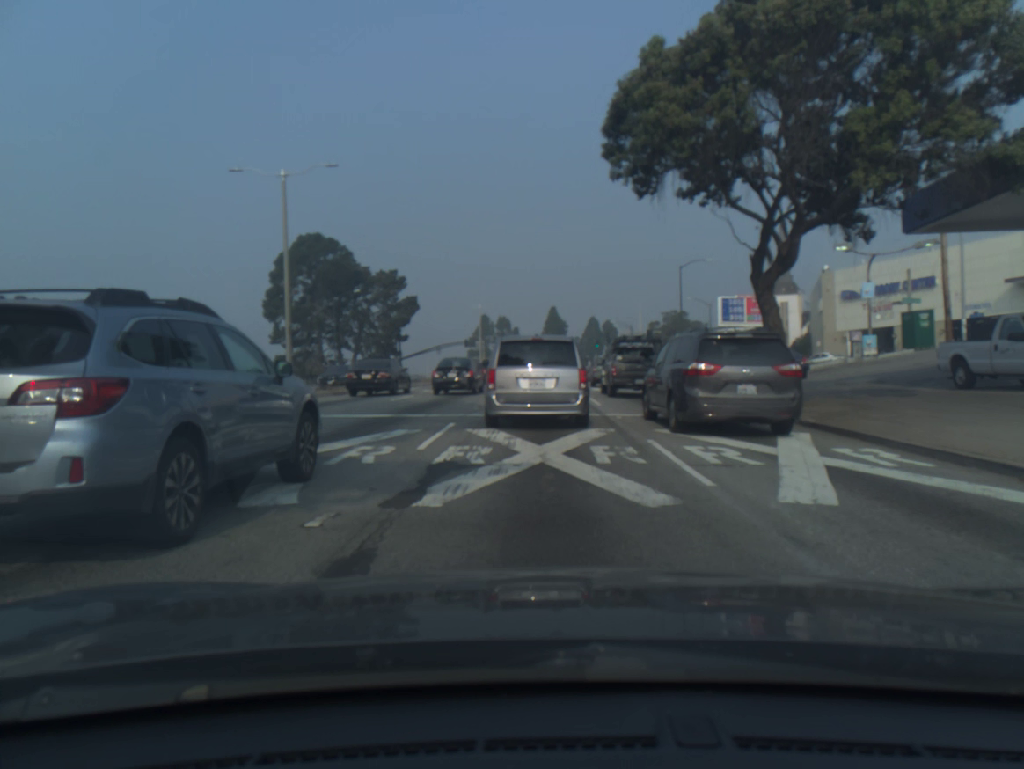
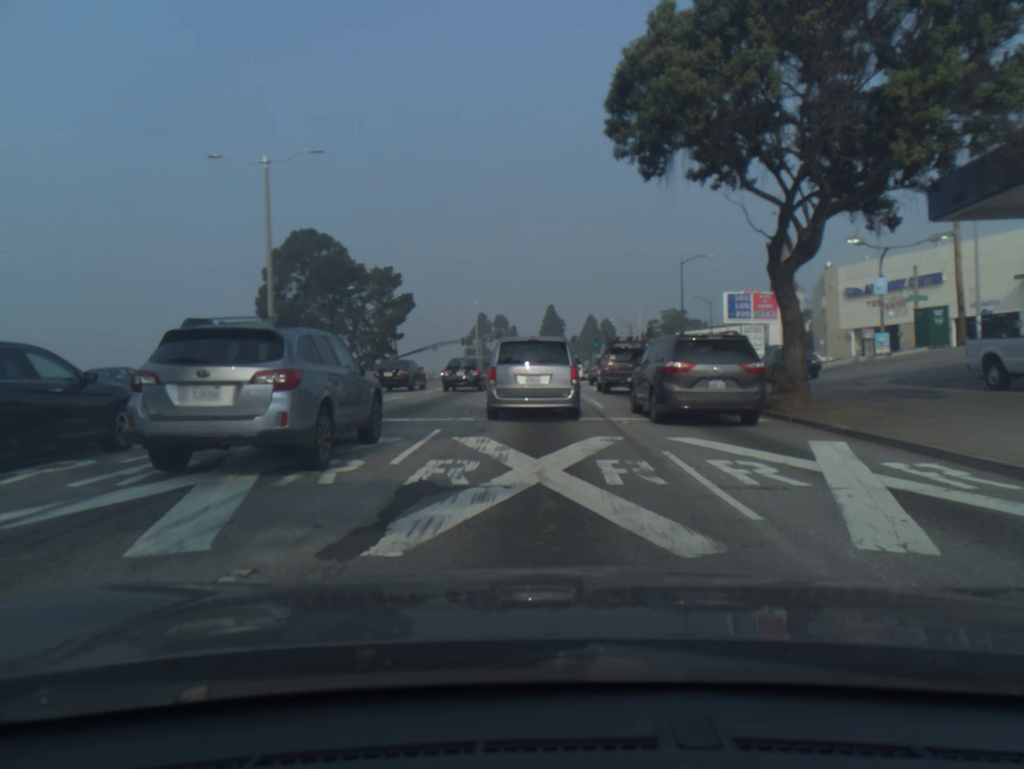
(0.0, +1.7) m; 0°
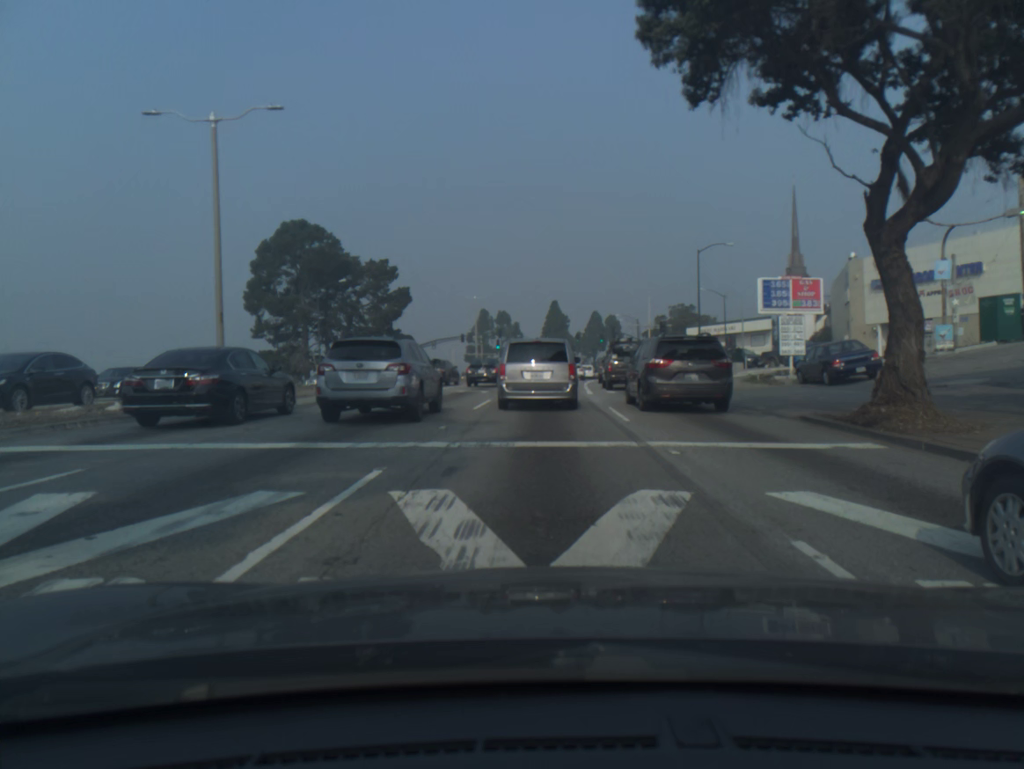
(0.0, +5.1) m; 0°
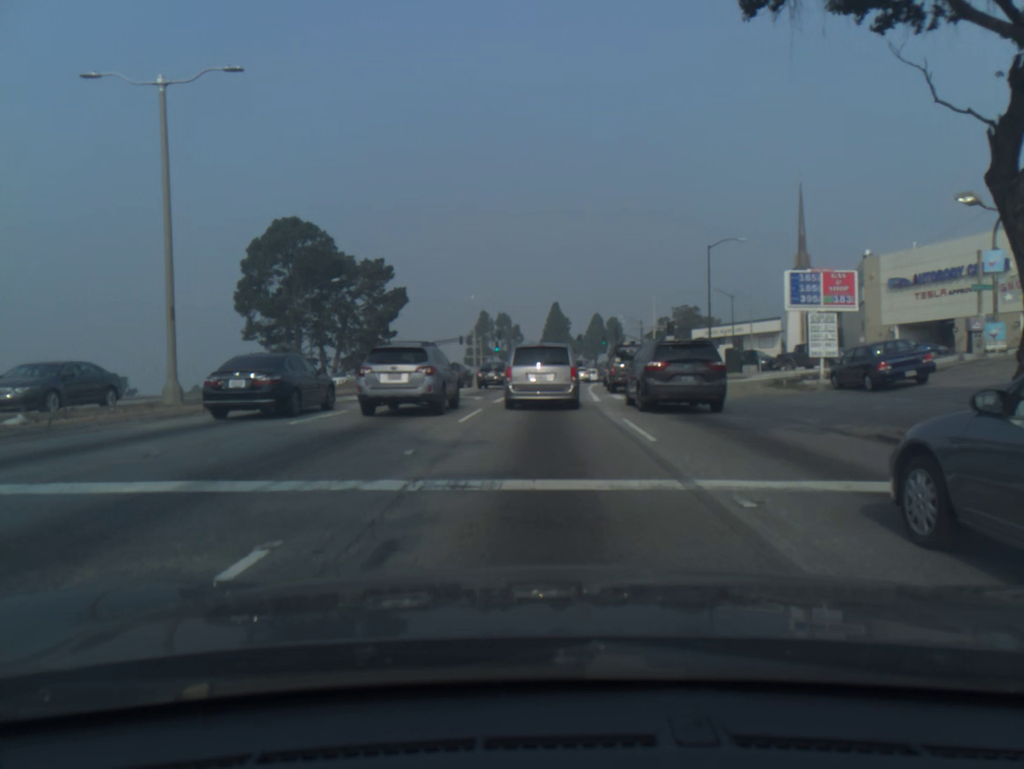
(0.0, +3.4) m; 0°
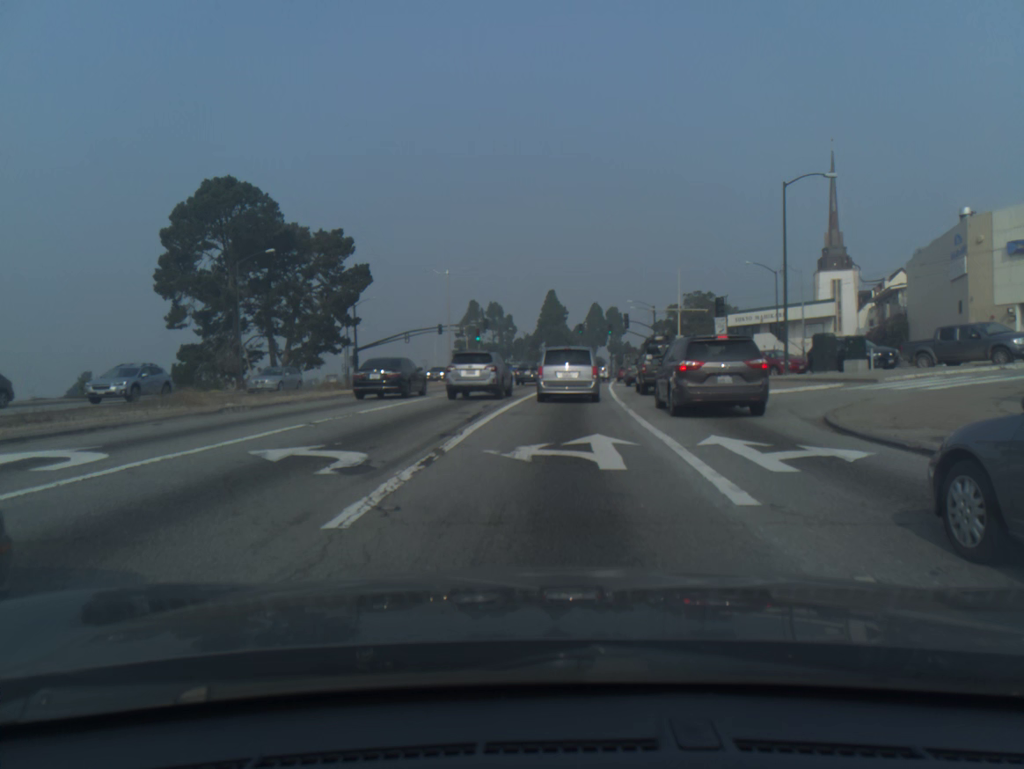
(0.0, +18.1) m; 0°
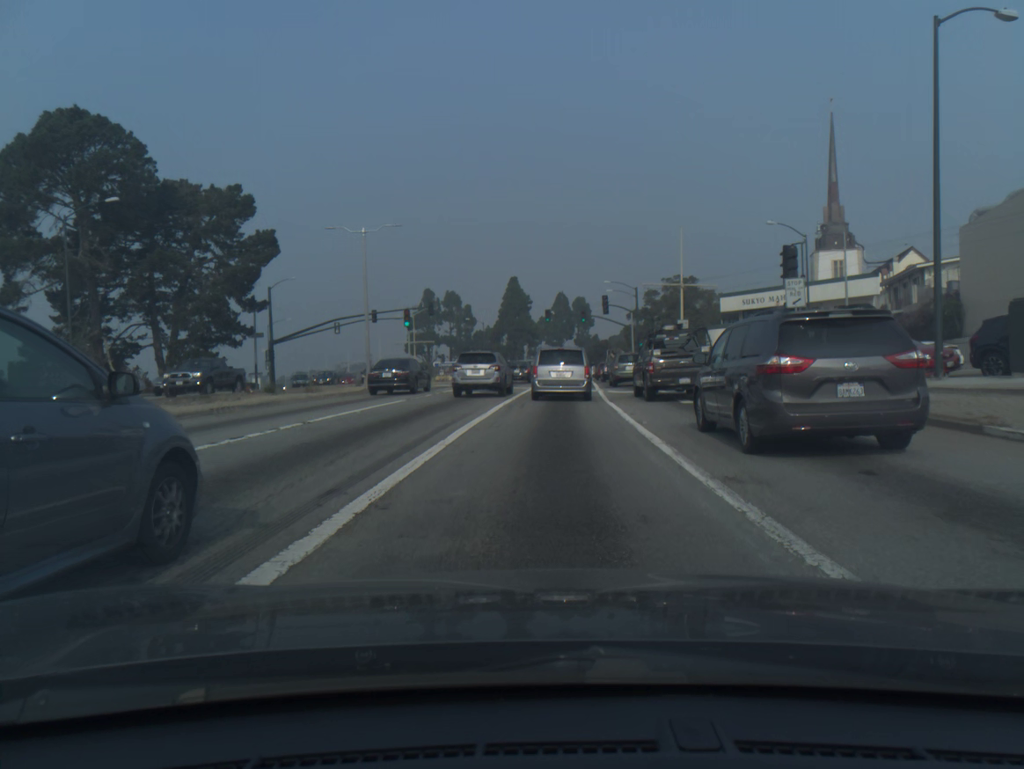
(+0.4, +17.7) m; +3°
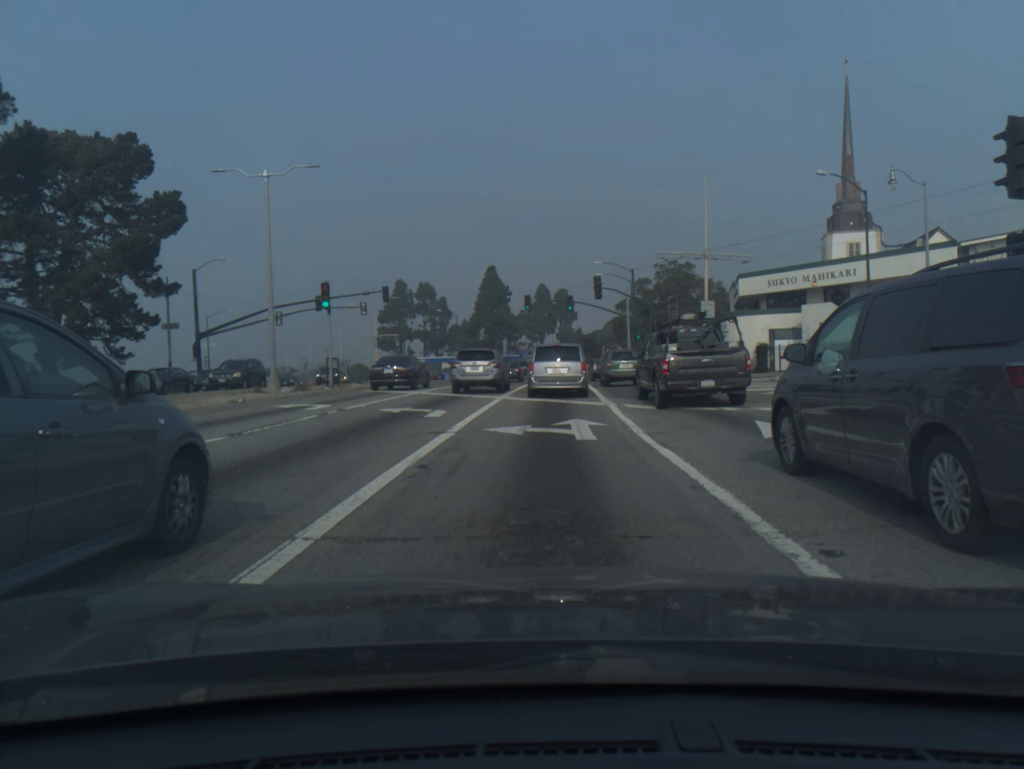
(+0.2, +13.1) m; +1°
